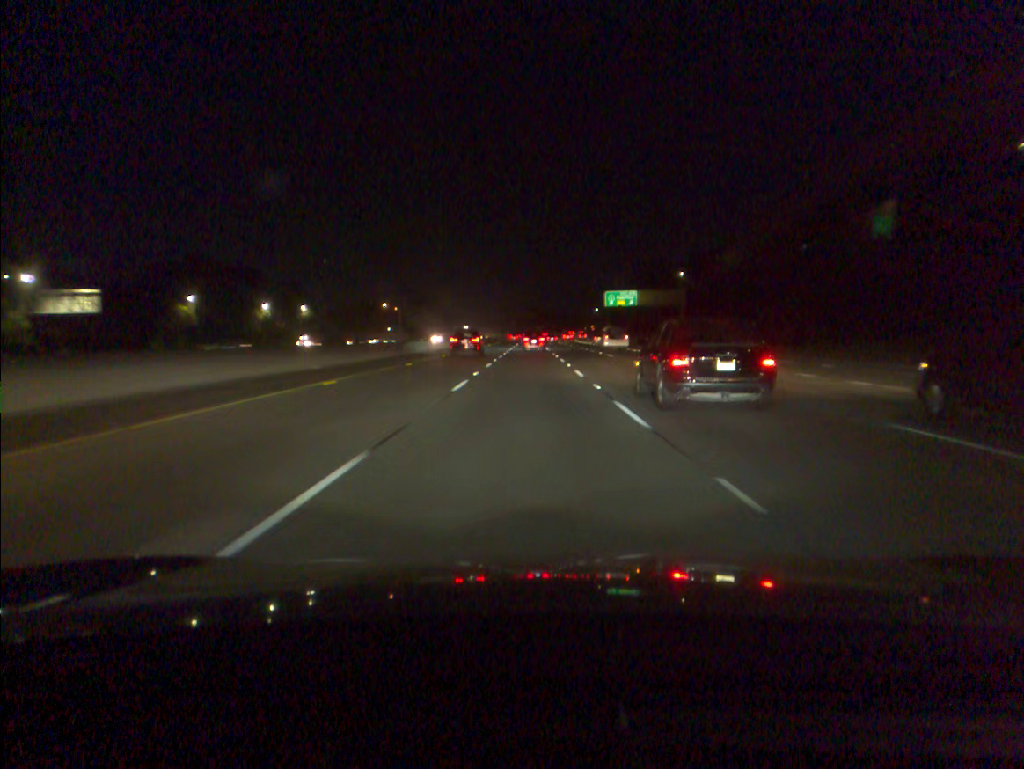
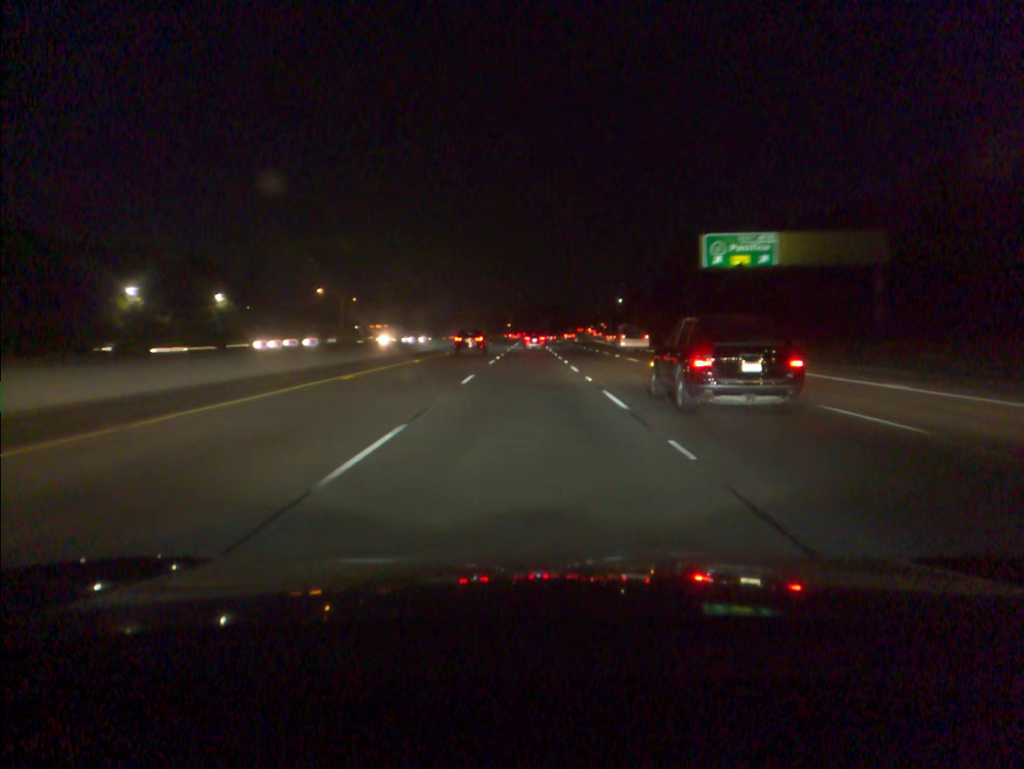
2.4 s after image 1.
(0.0, +70.3) m; 0°
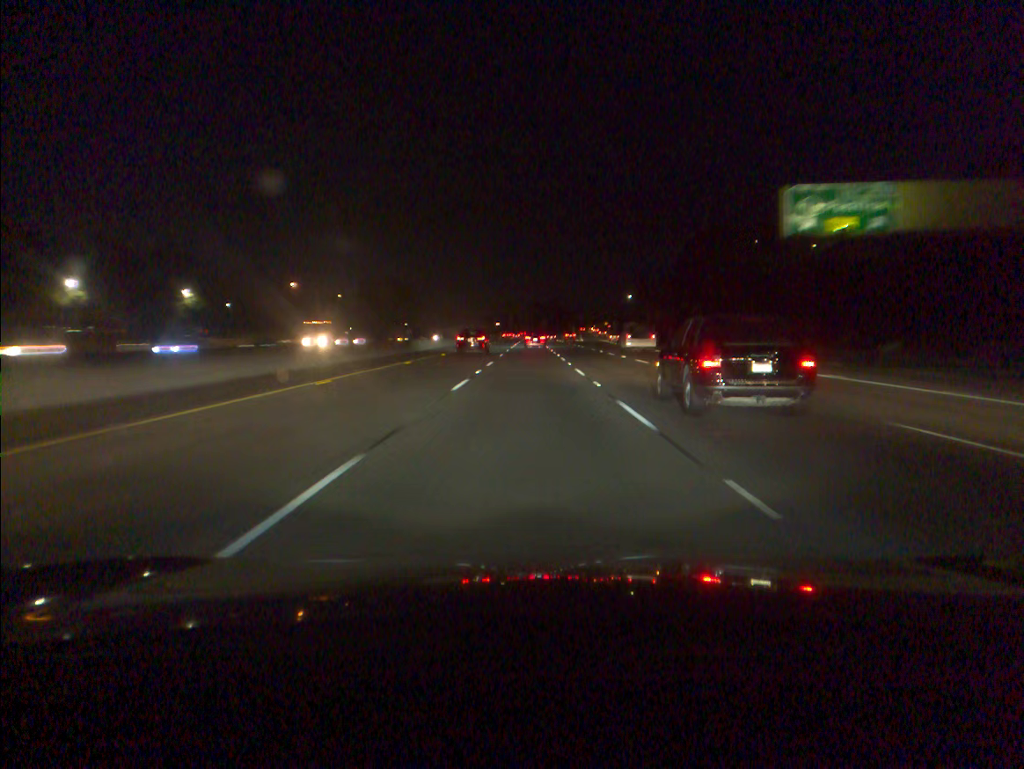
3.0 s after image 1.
(0.0, +17.6) m; 0°
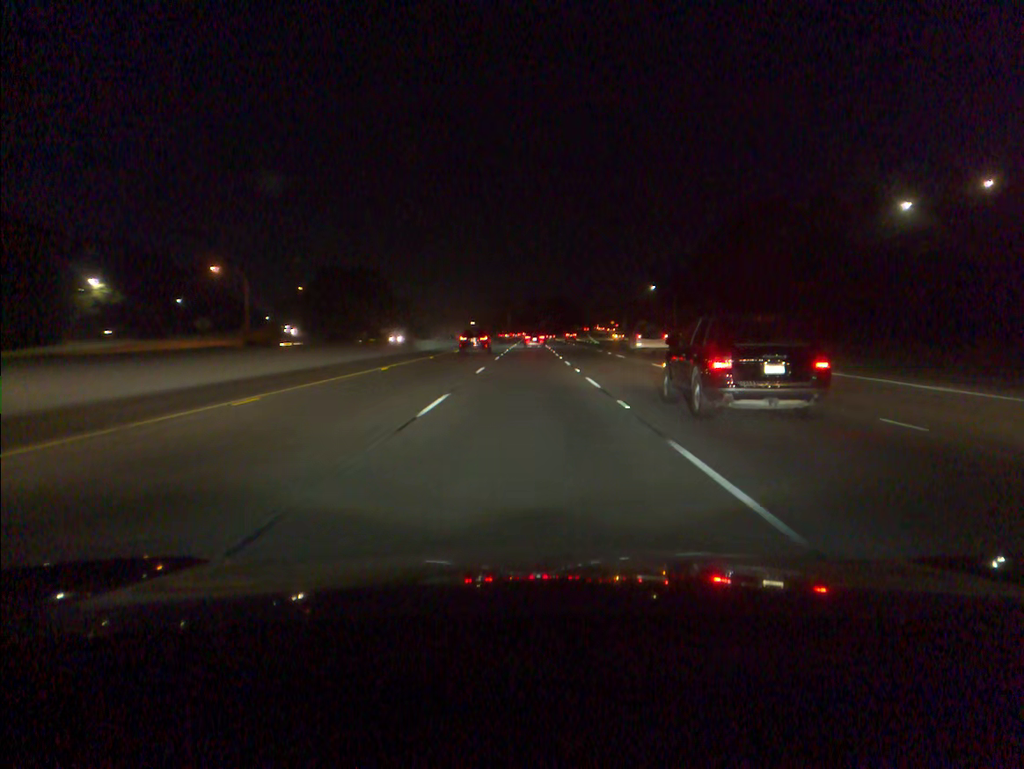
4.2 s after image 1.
(0.0, +35.1) m; 0°
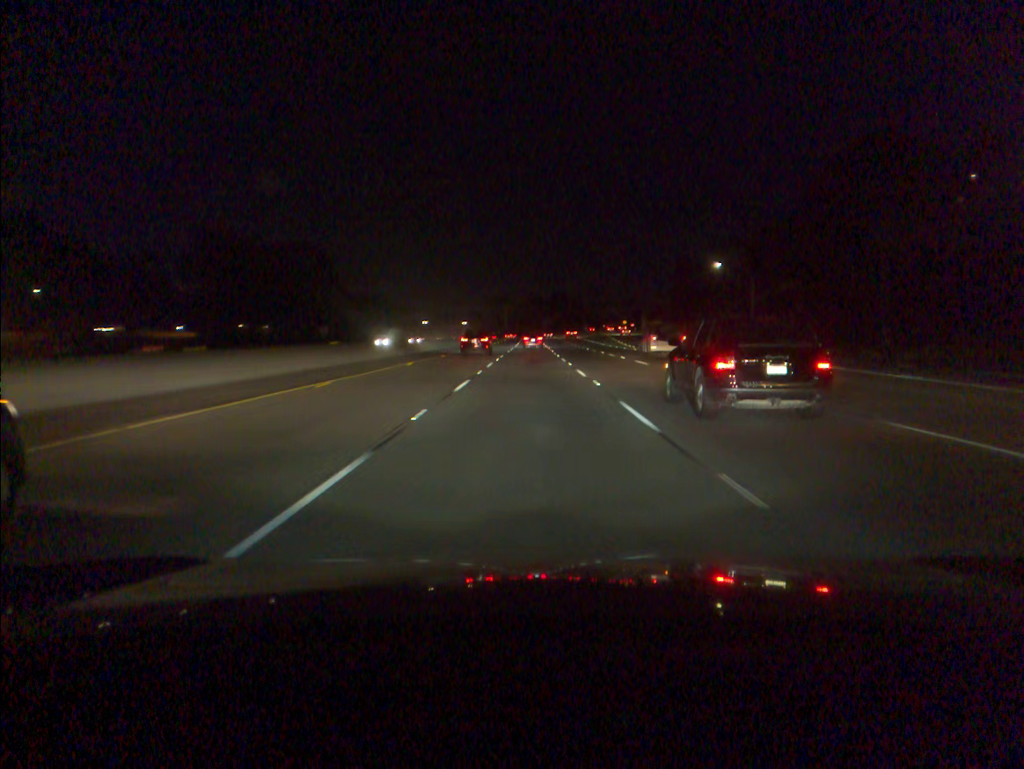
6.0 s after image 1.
(0.0, +52.5) m; 0°
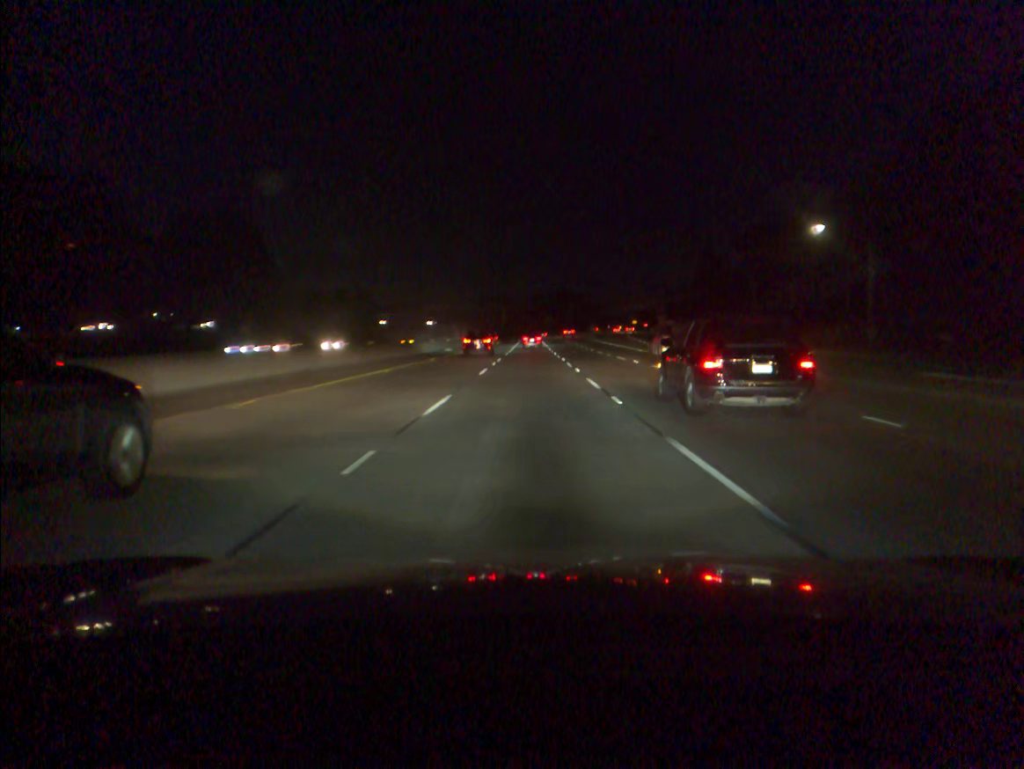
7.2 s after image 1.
(0.0, +34.9) m; 0°
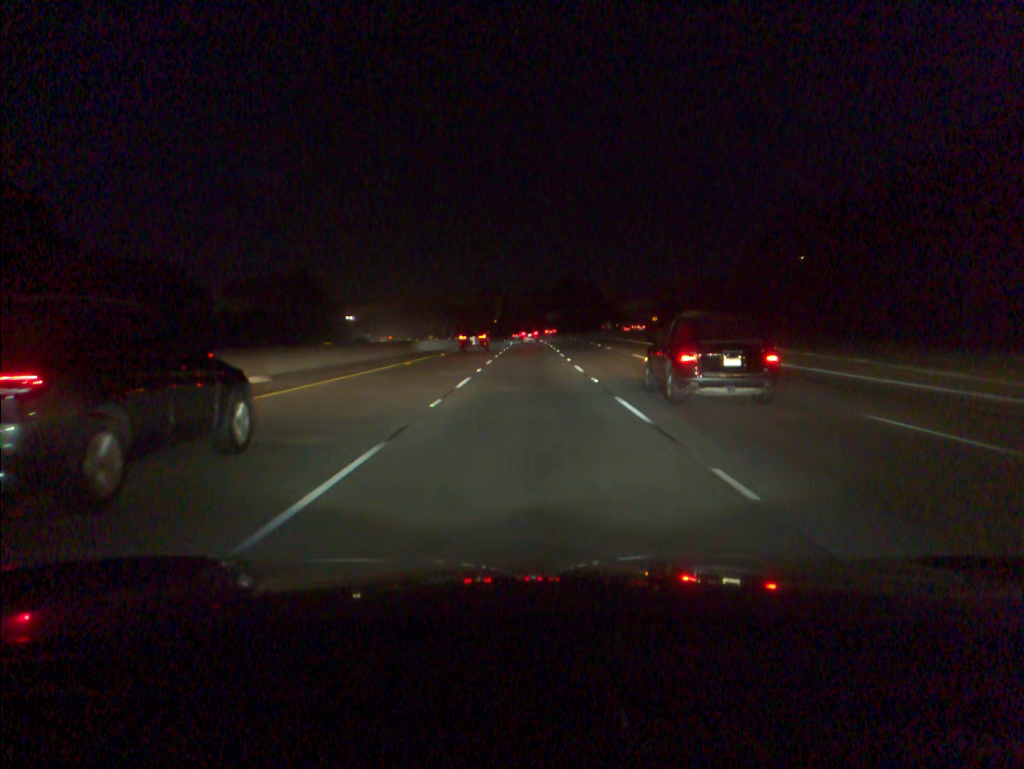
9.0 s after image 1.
(0.0, +52.2) m; 0°
